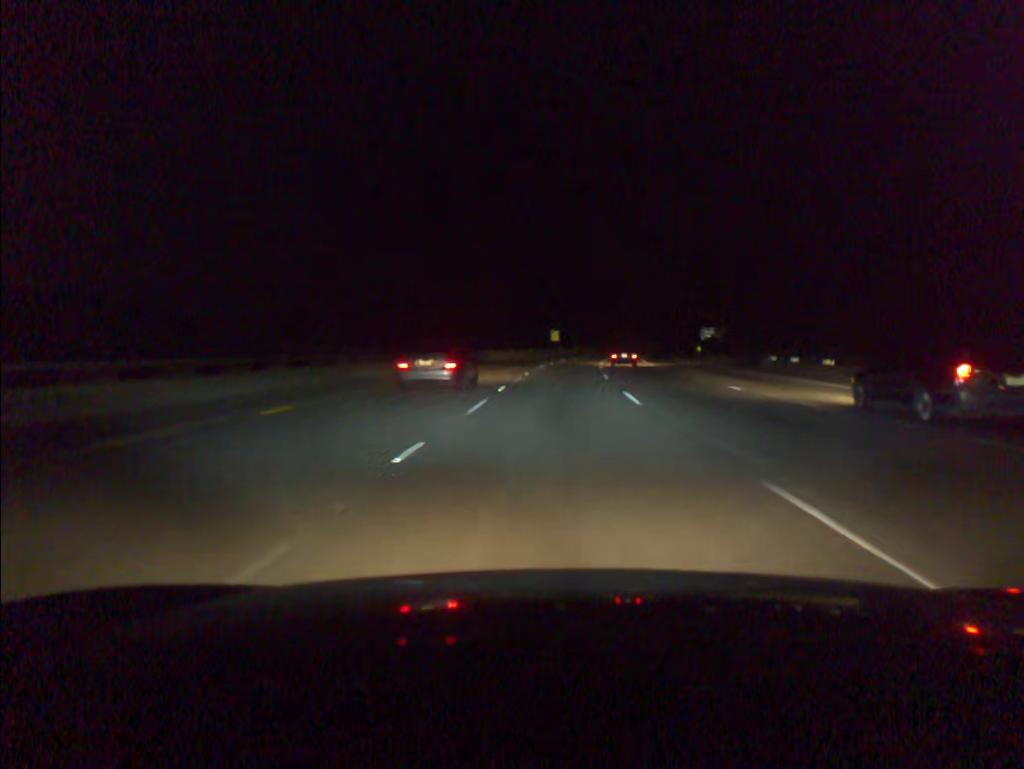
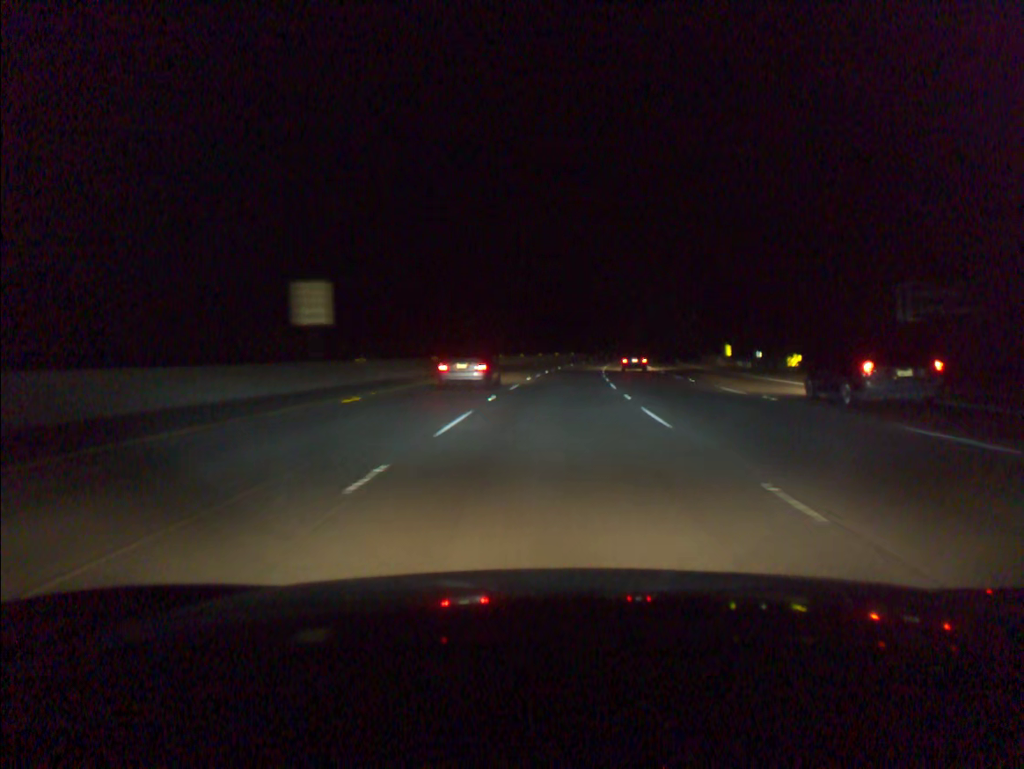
(+6.6, +95.3) m; +8°
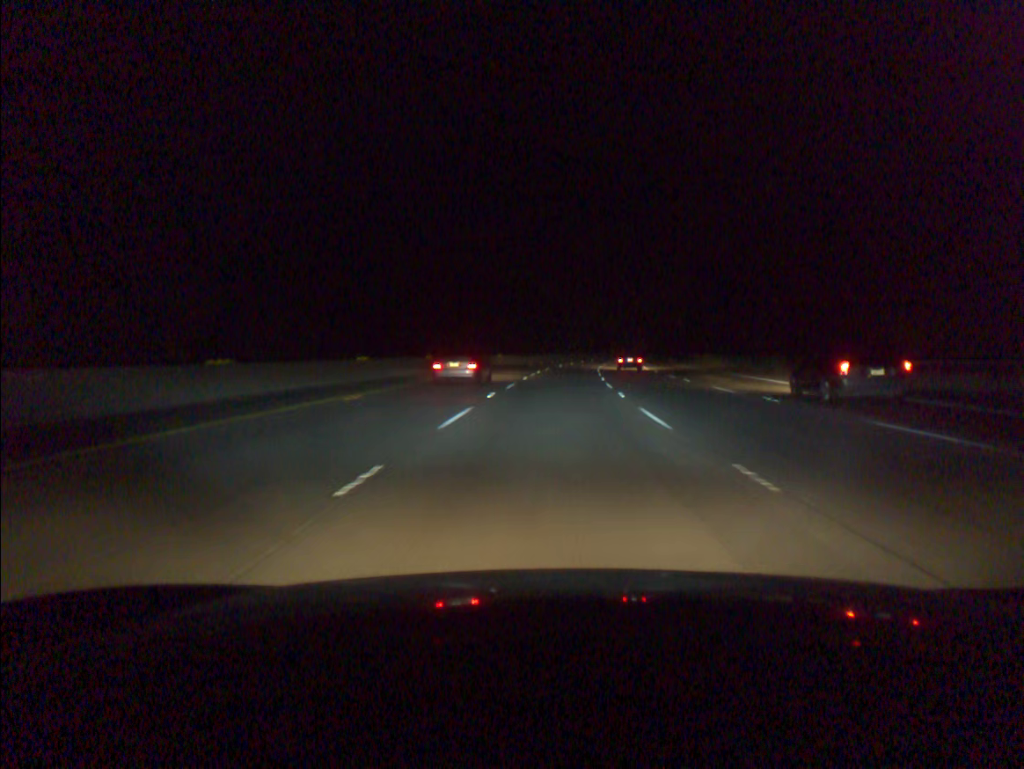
(+2.5, +57.2) m; +5°
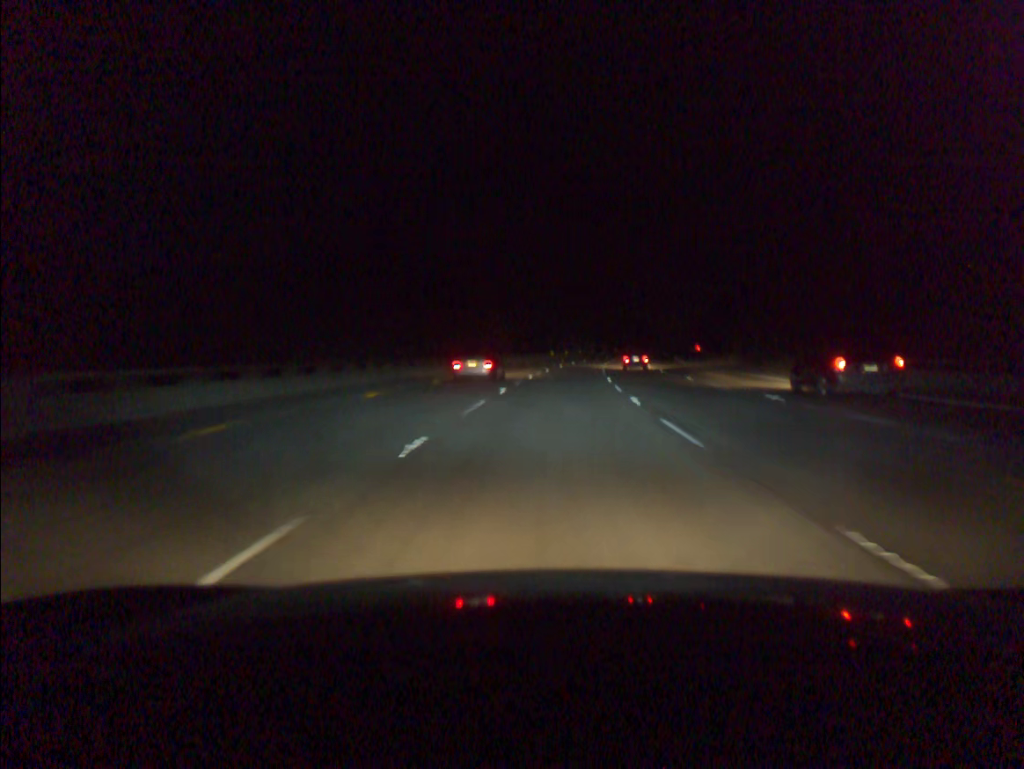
(+4.0, +76.0) m; +6°
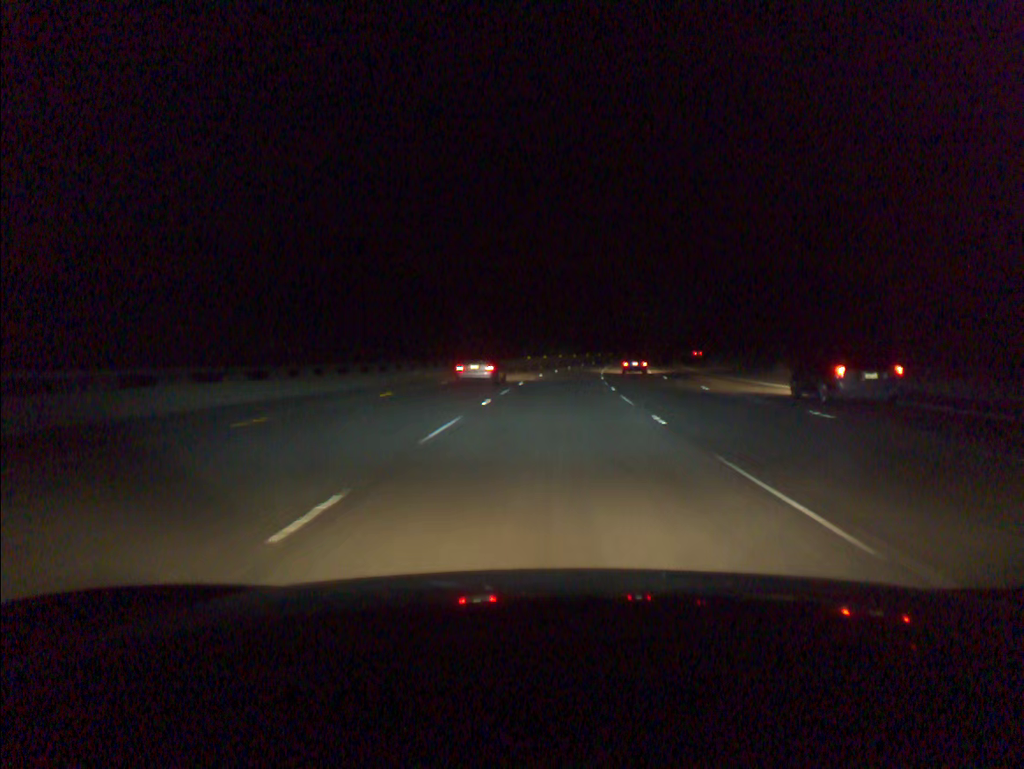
(+0.3, +19.0) m; +2°
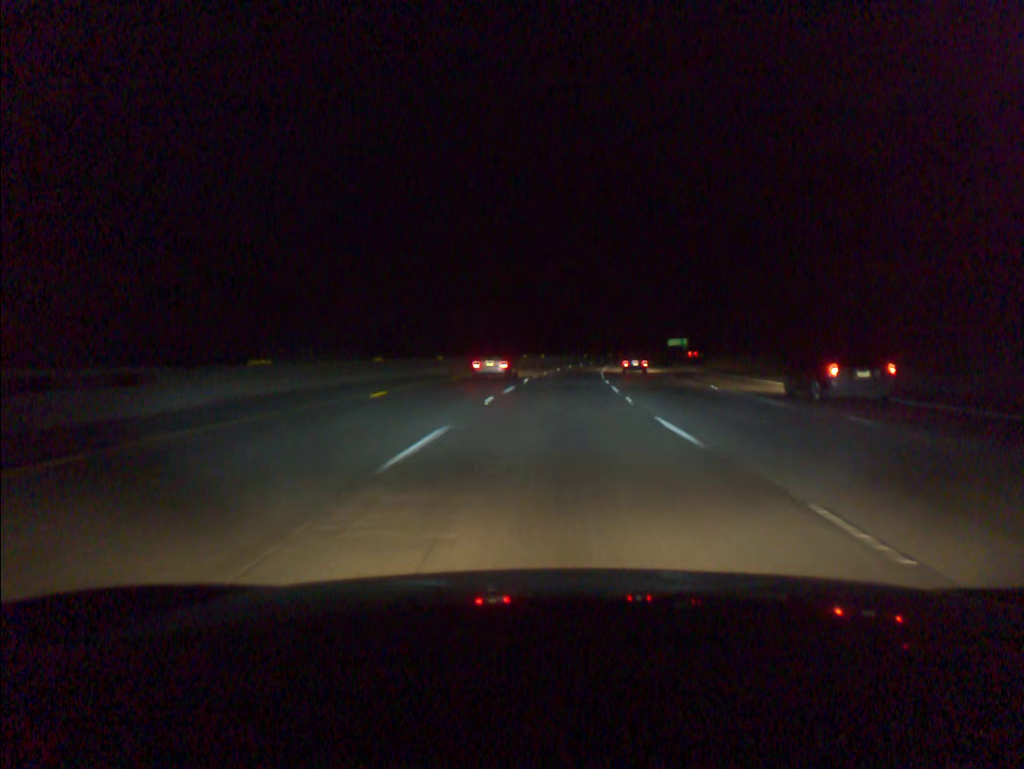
(+4.2, +75.9) m; +6°
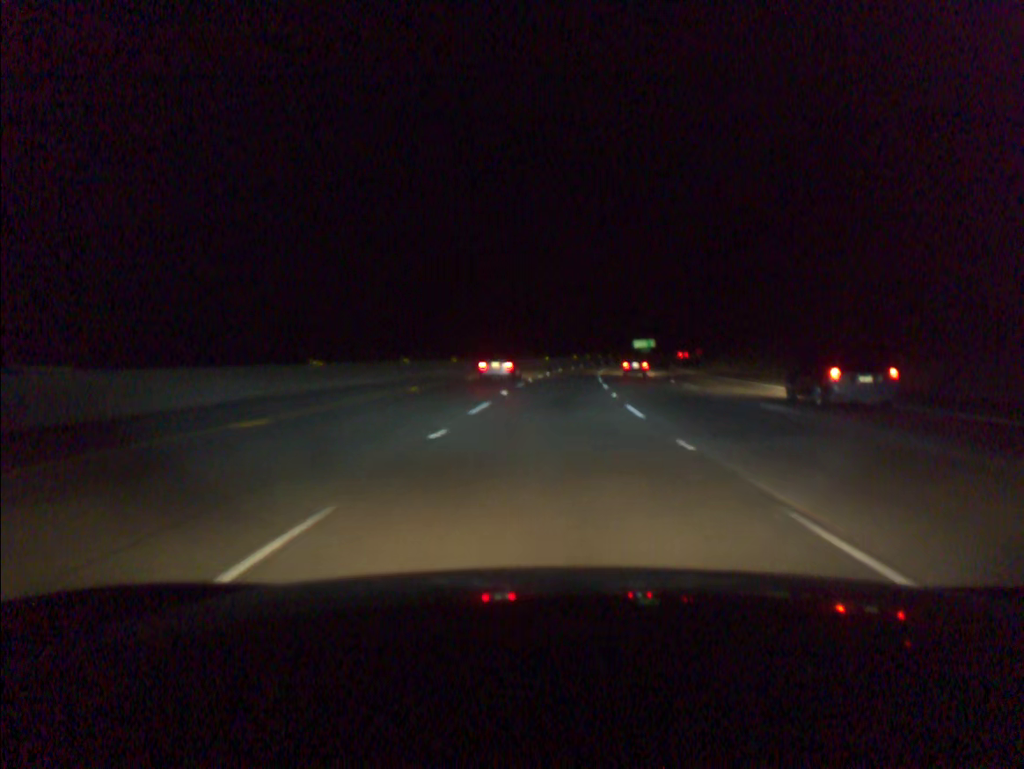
(+1.2, +38.0) m; +3°
